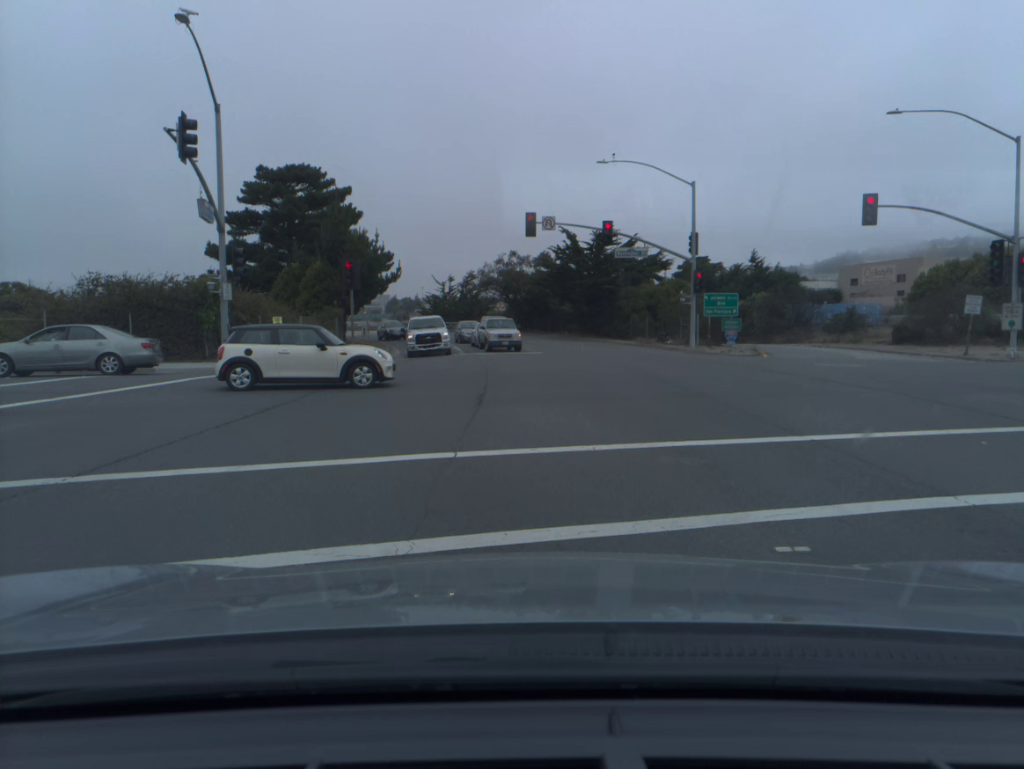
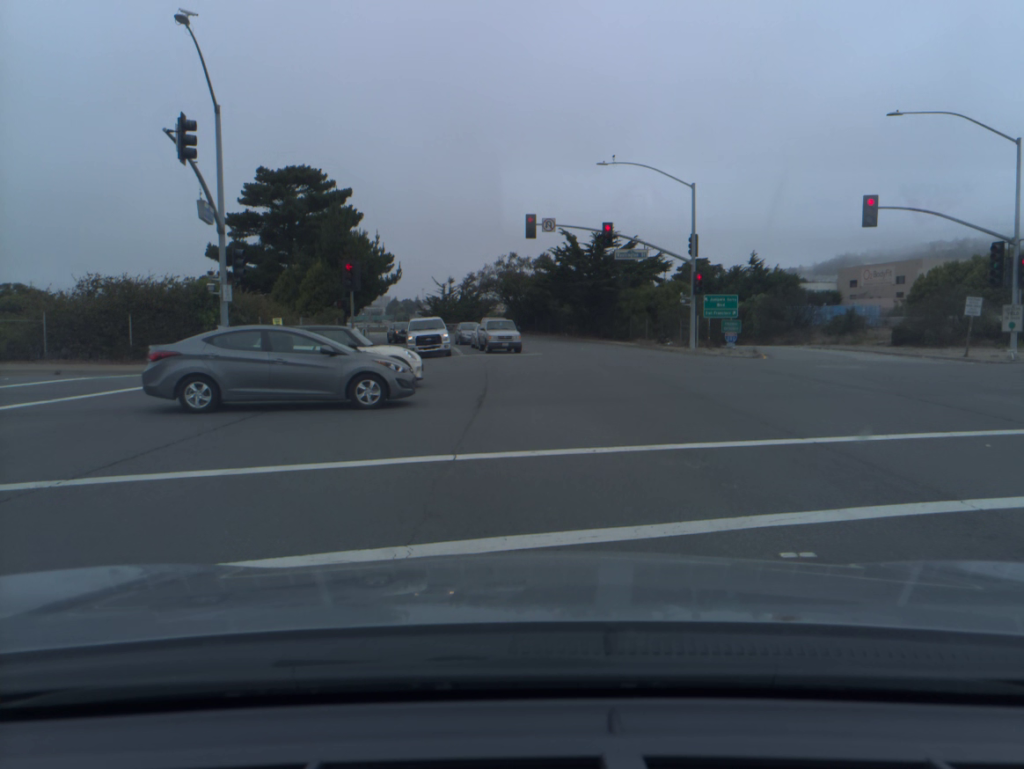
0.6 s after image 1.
(0.0, +0.1) m; 0°
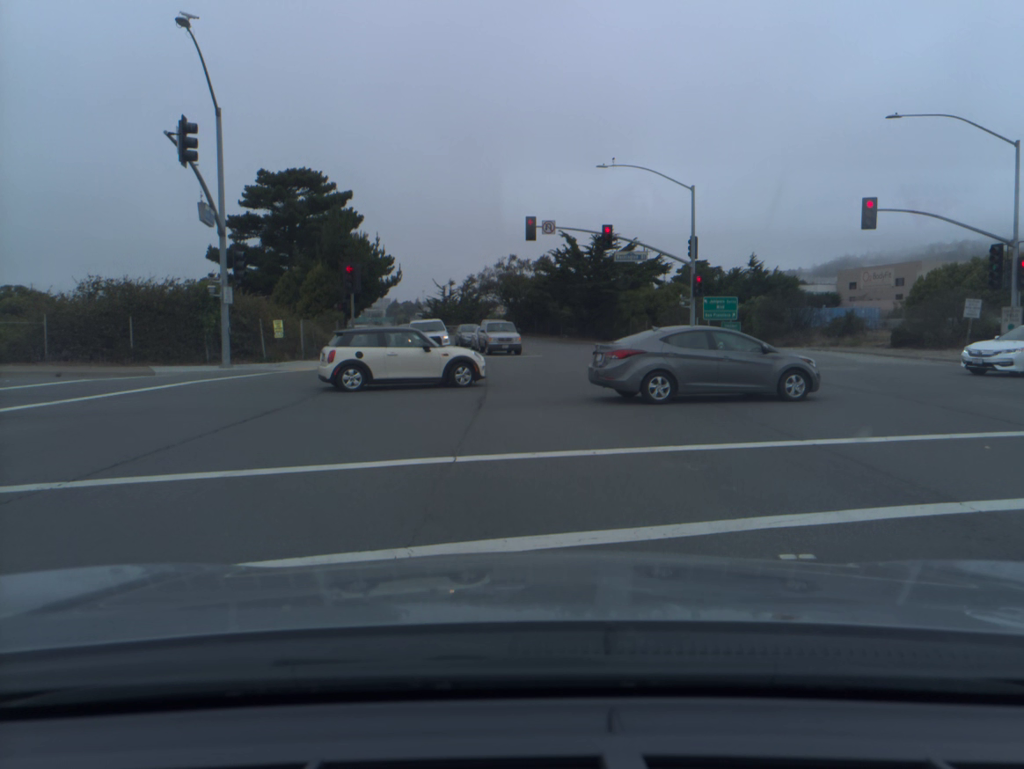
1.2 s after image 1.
(0.0, 0.0) m; 0°
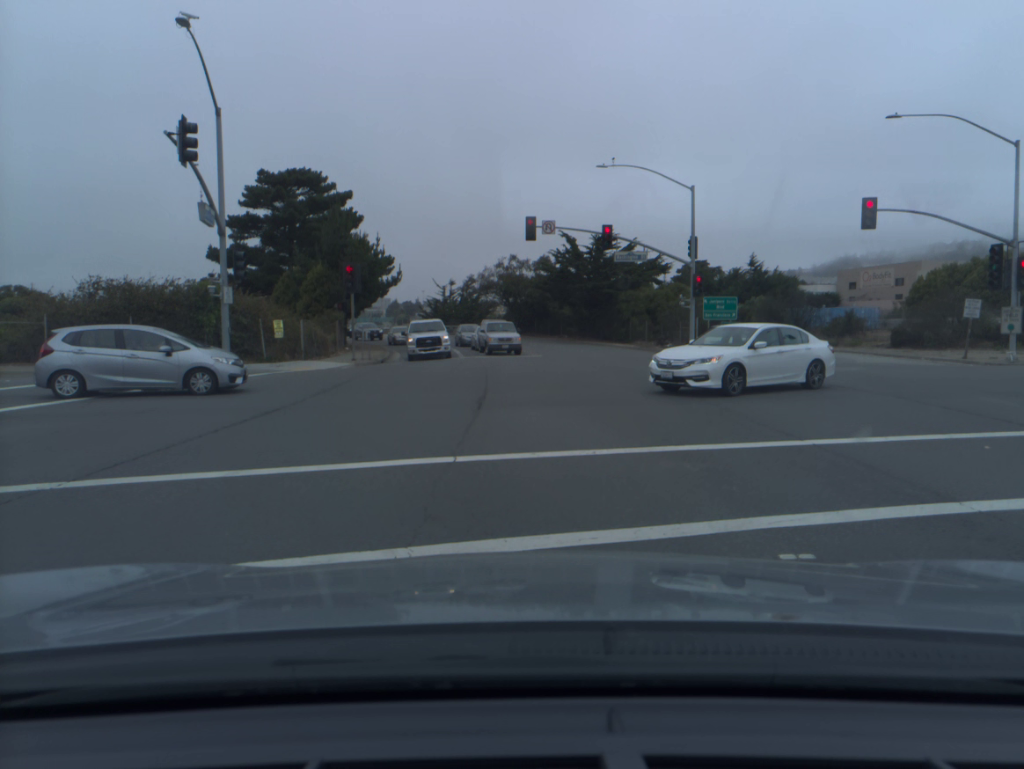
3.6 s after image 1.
(0.0, 0.0) m; 0°
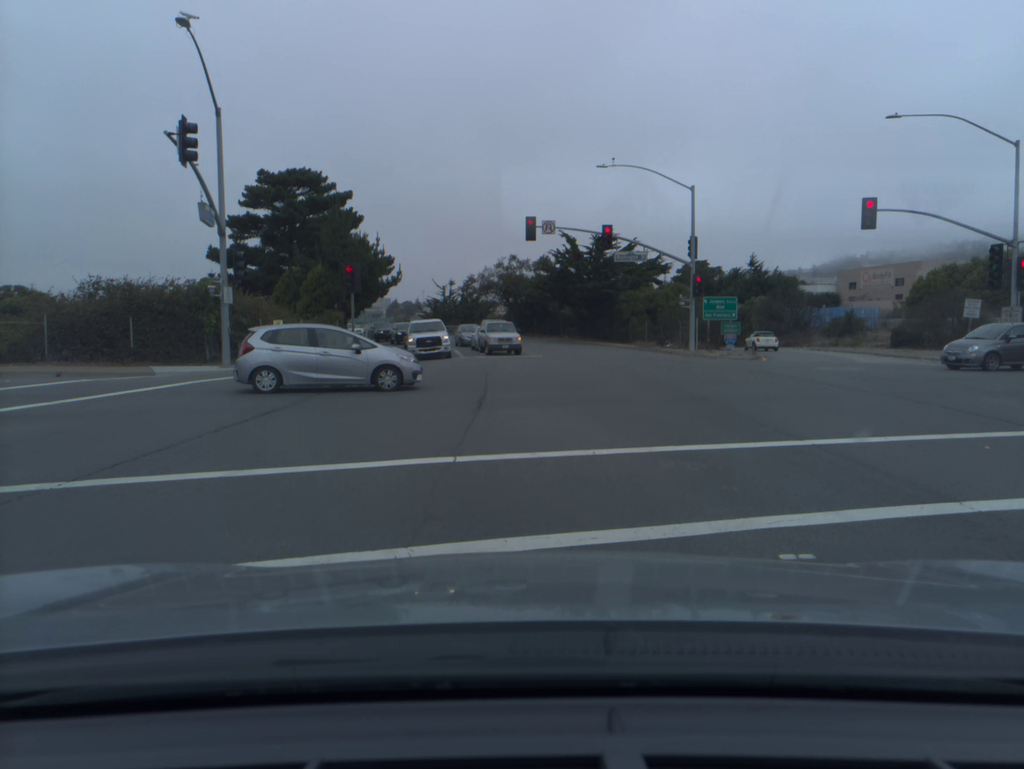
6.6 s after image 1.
(0.0, 0.0) m; 0°
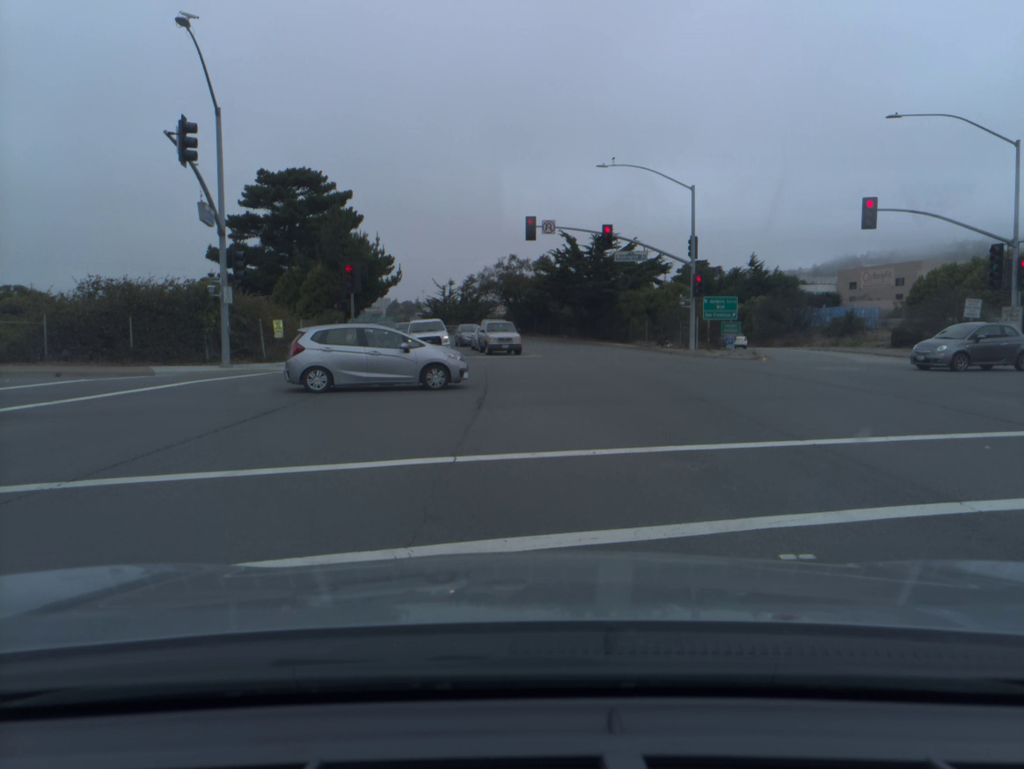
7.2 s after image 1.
(0.0, 0.0) m; 0°
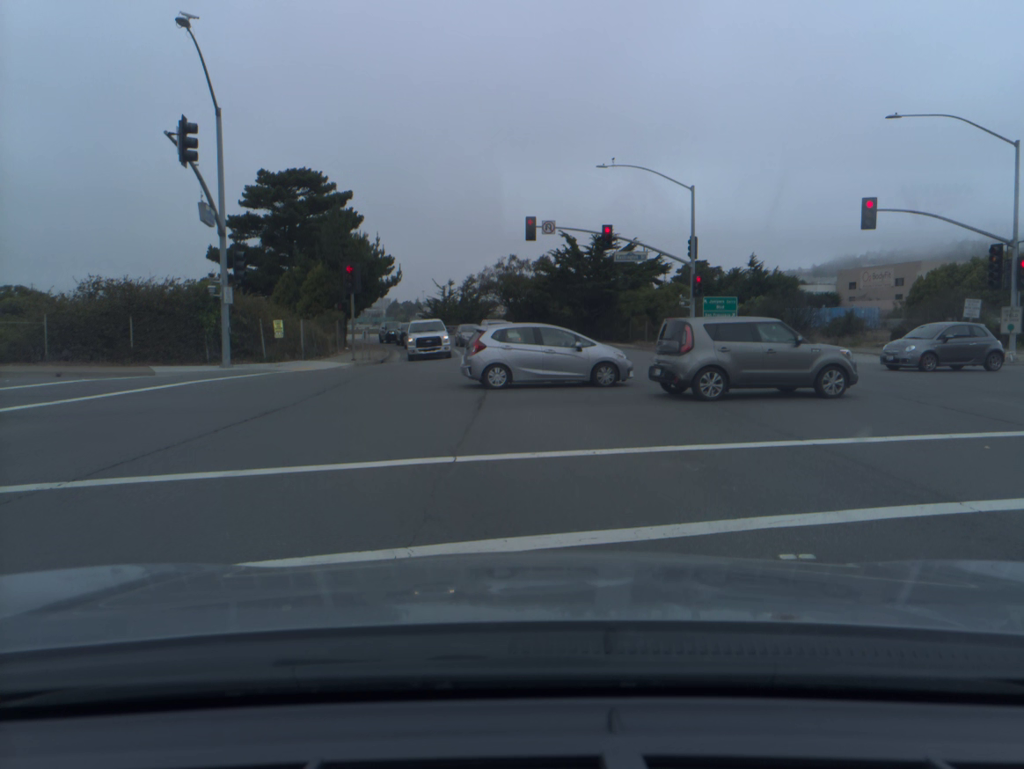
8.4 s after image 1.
(0.0, 0.0) m; 0°
